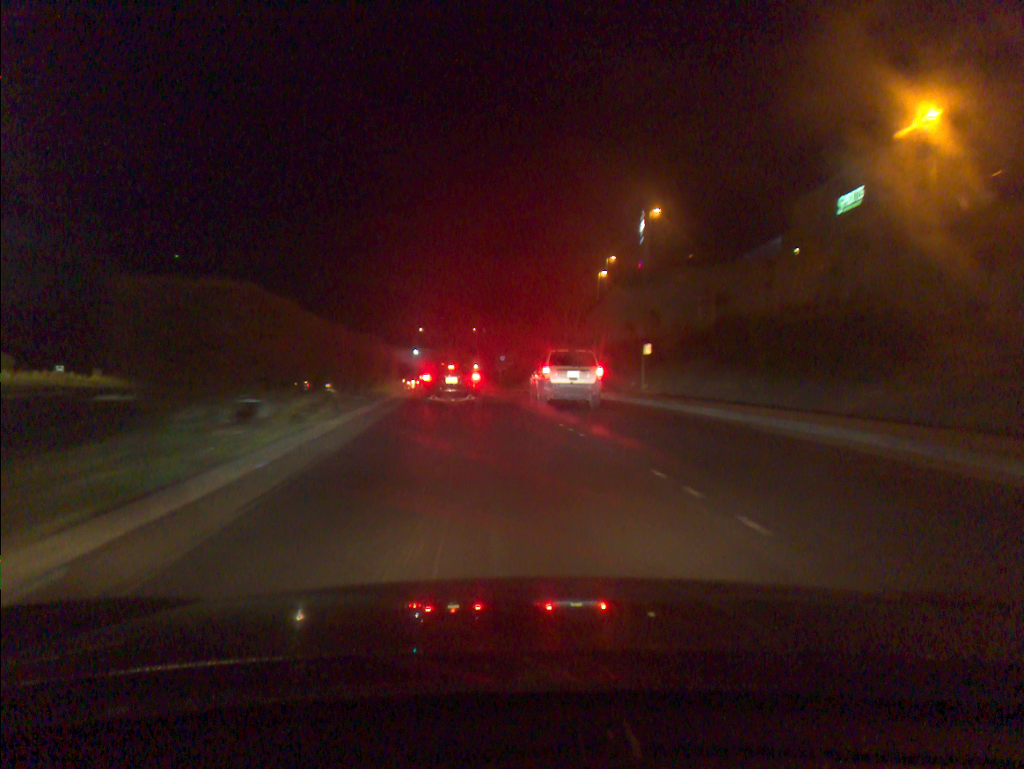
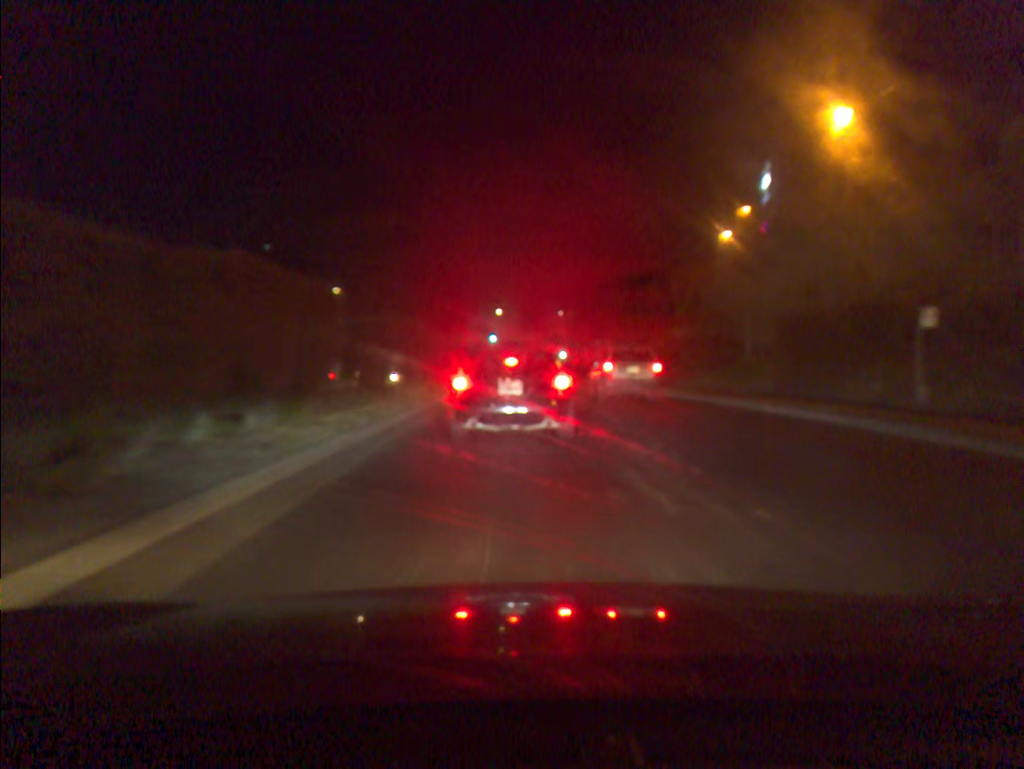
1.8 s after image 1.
(-1.3, +19.2) m; -7°
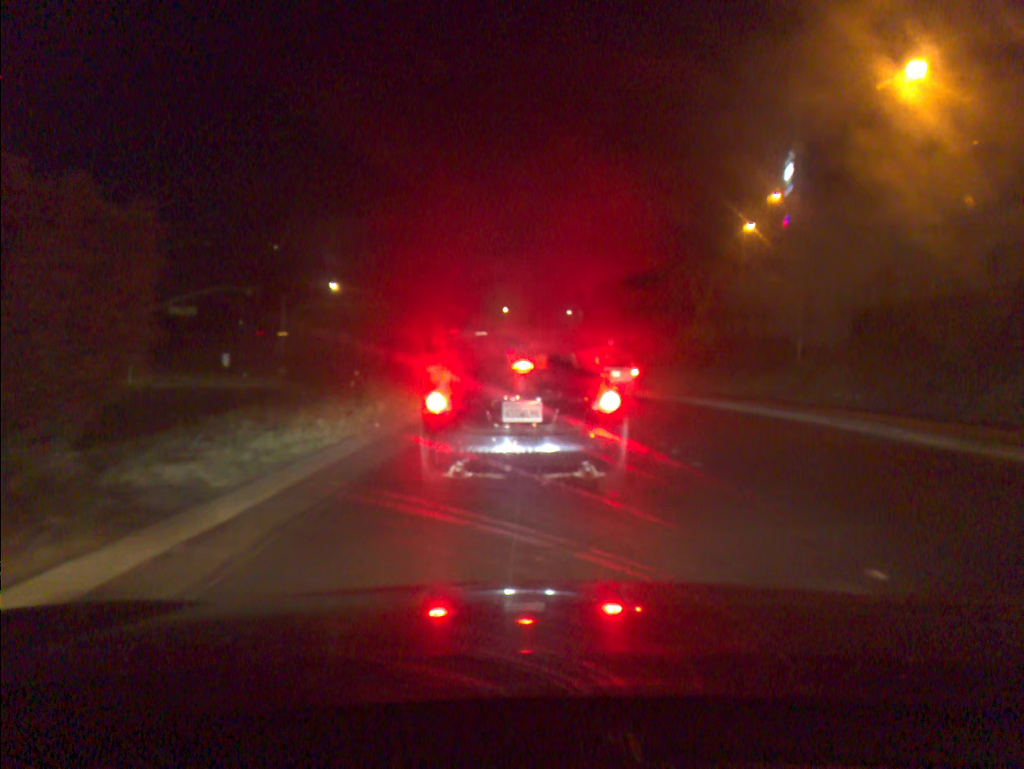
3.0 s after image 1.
(0.0, +6.6) m; -1°
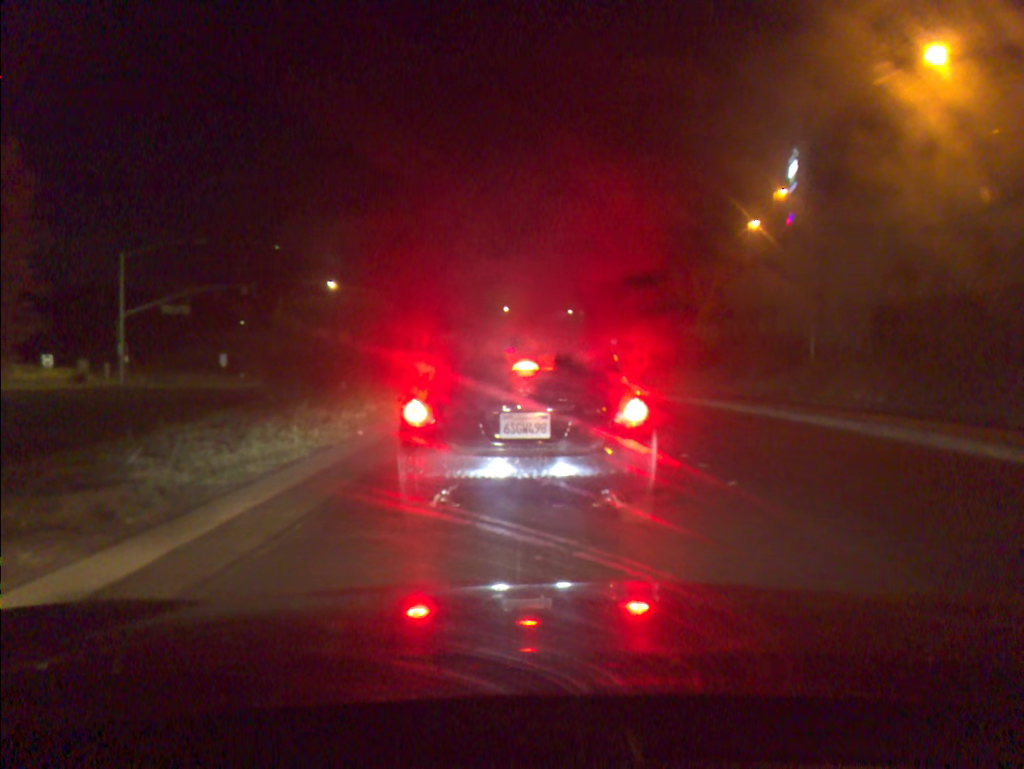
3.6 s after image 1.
(0.0, +1.6) m; 0°
